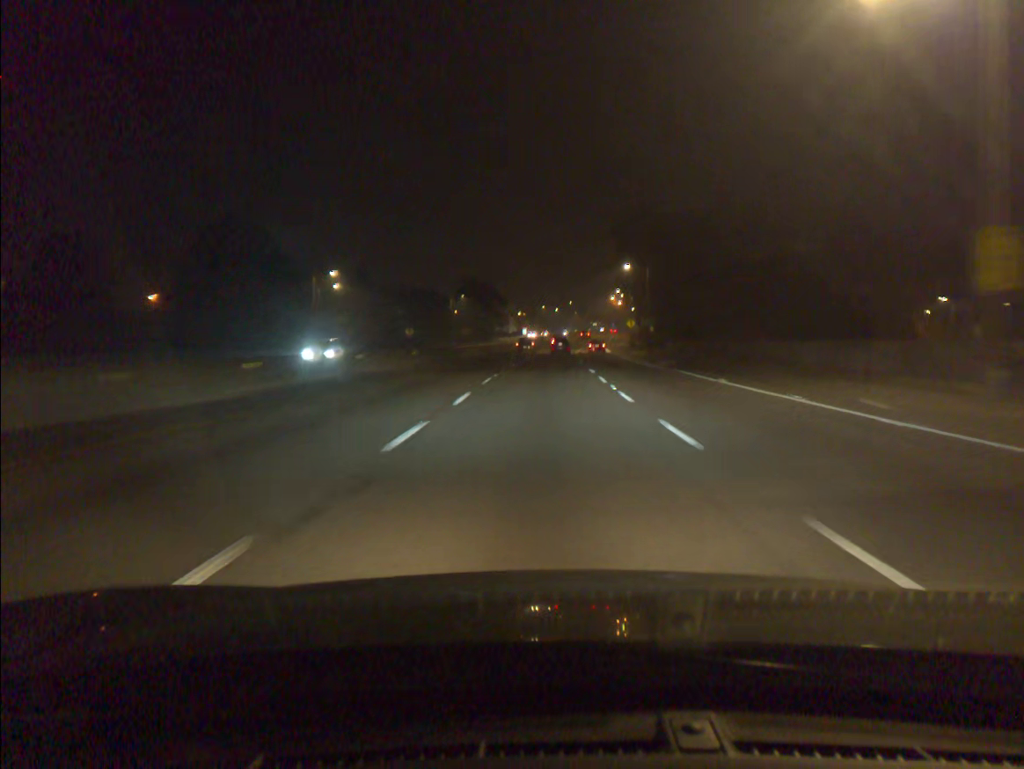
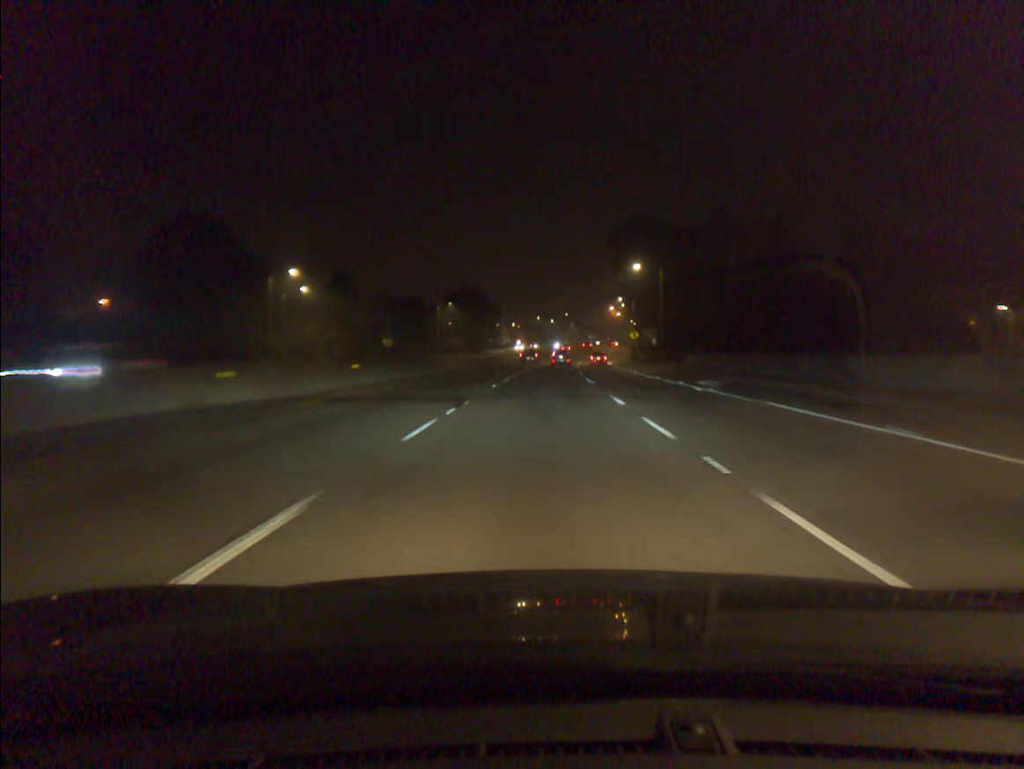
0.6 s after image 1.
(0.0, +13.0) m; 0°
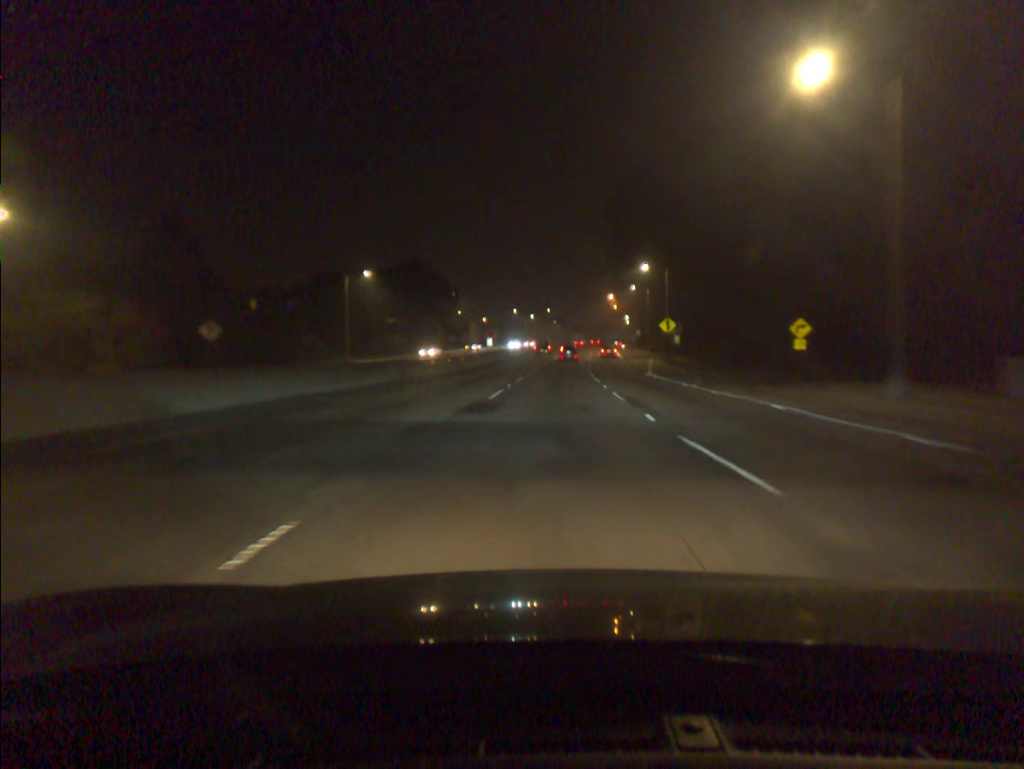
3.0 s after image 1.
(+0.6, +51.4) m; +1°
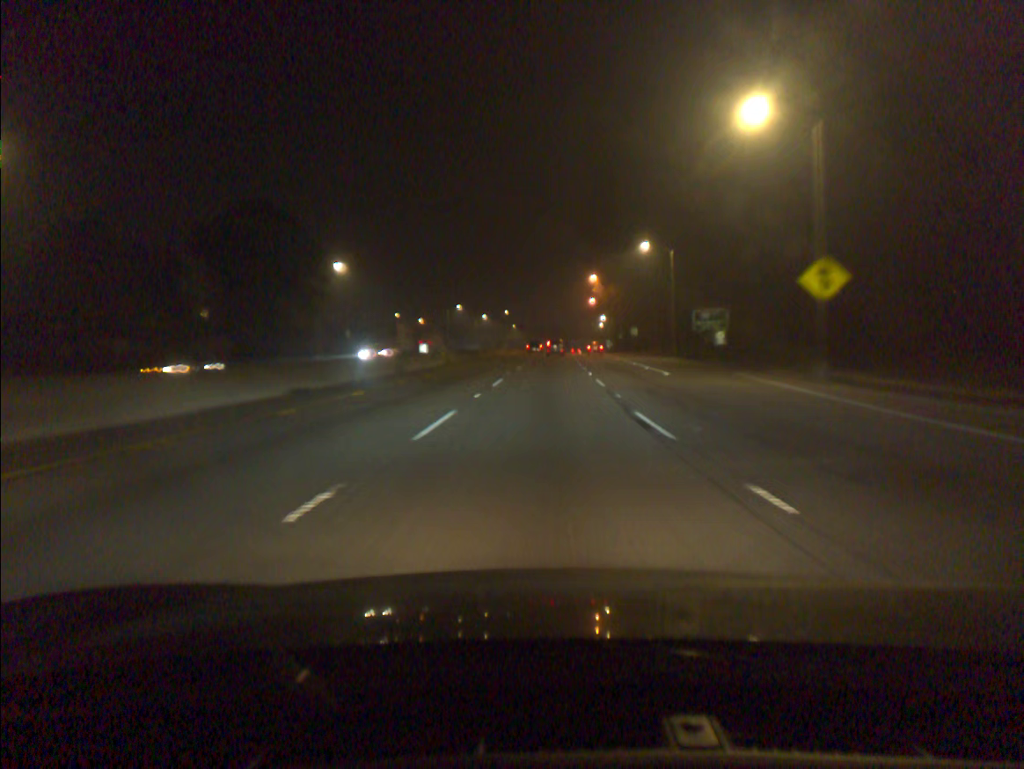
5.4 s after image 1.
(+1.5, +52.3) m; +3°
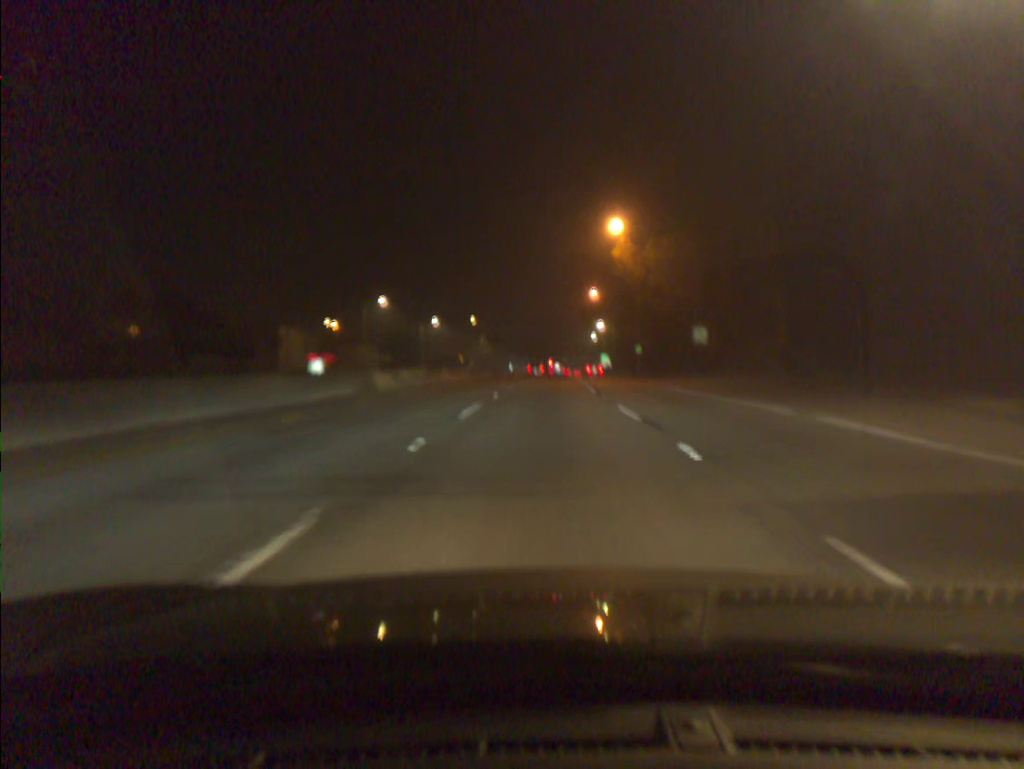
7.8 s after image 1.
(+0.7, +55.0) m; +1°
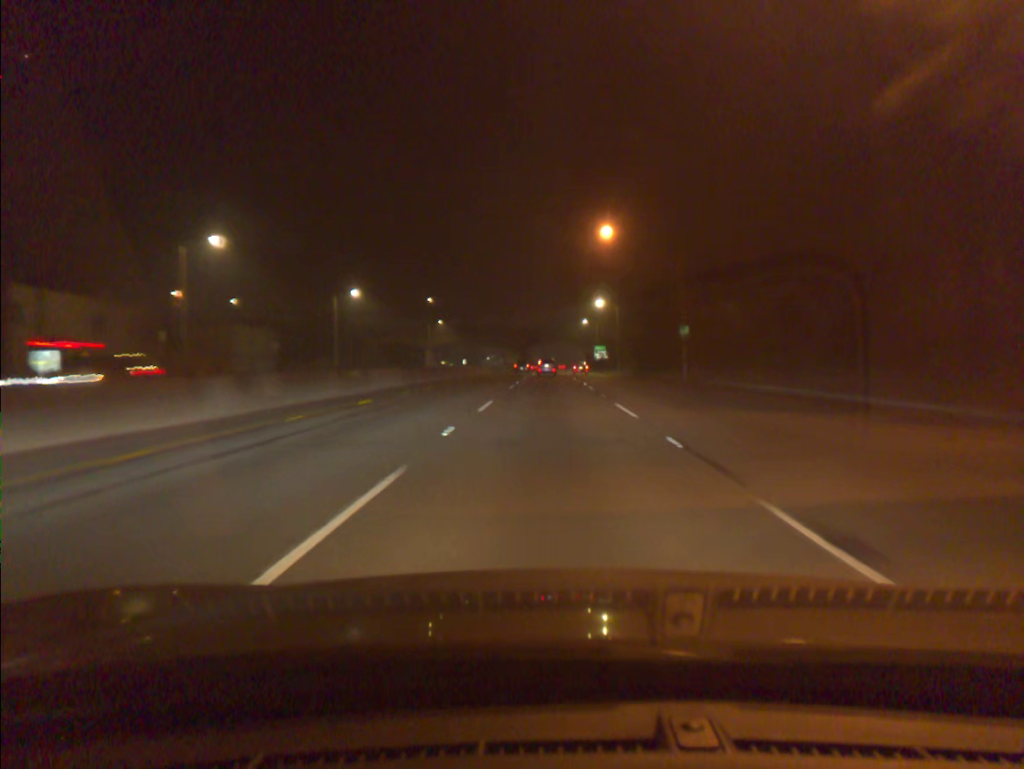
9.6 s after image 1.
(+0.6, +42.2) m; +2°
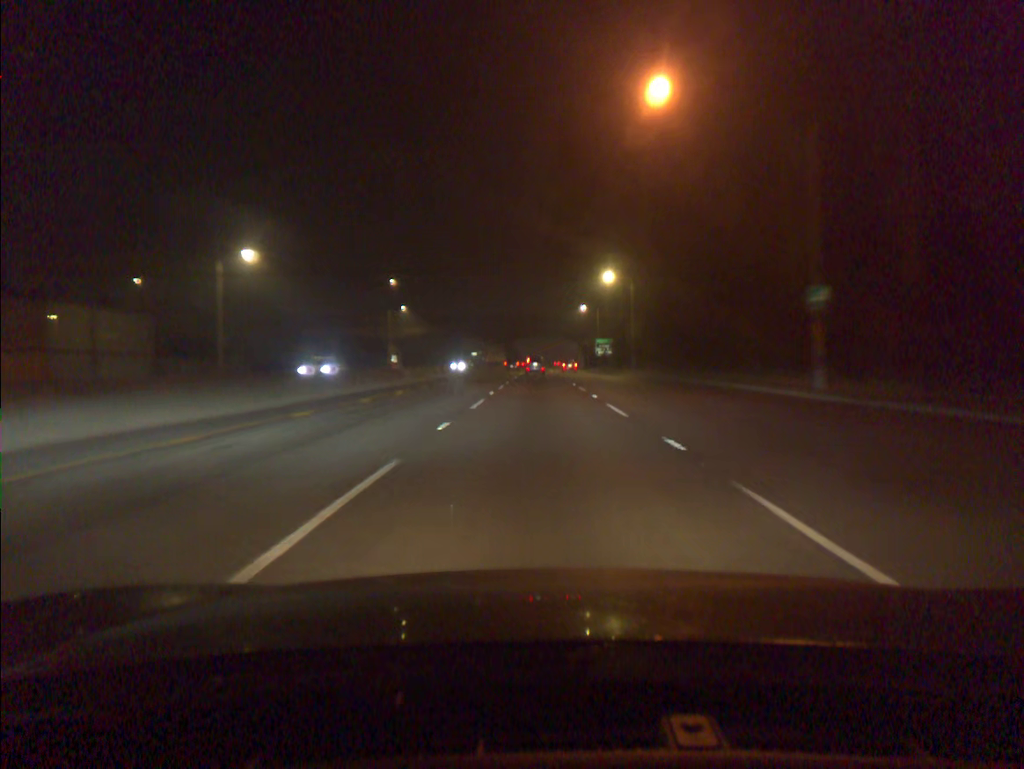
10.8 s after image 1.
(+0.2, +28.6) m; +1°
